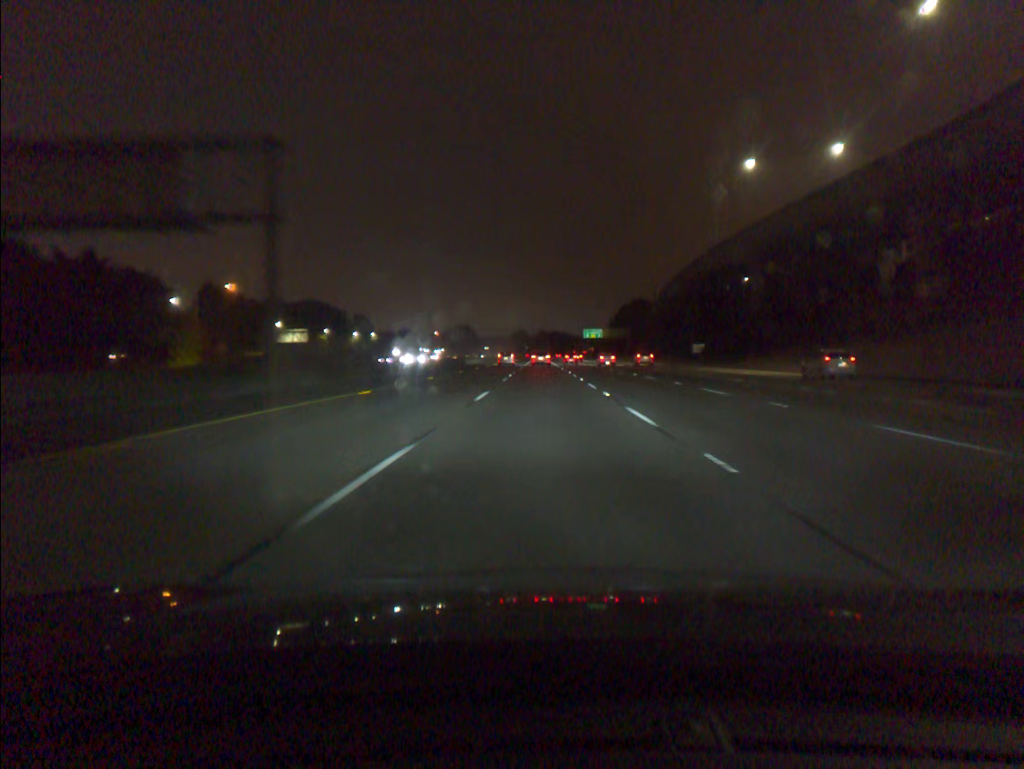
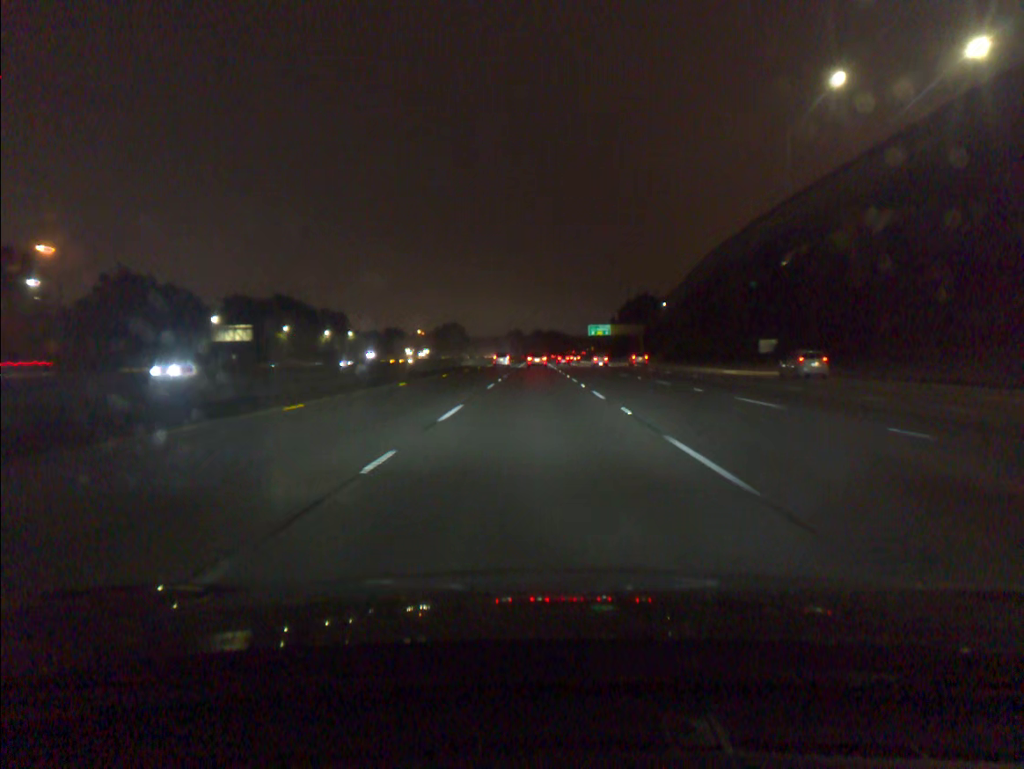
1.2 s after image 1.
(+0.1, +35.3) m; 0°
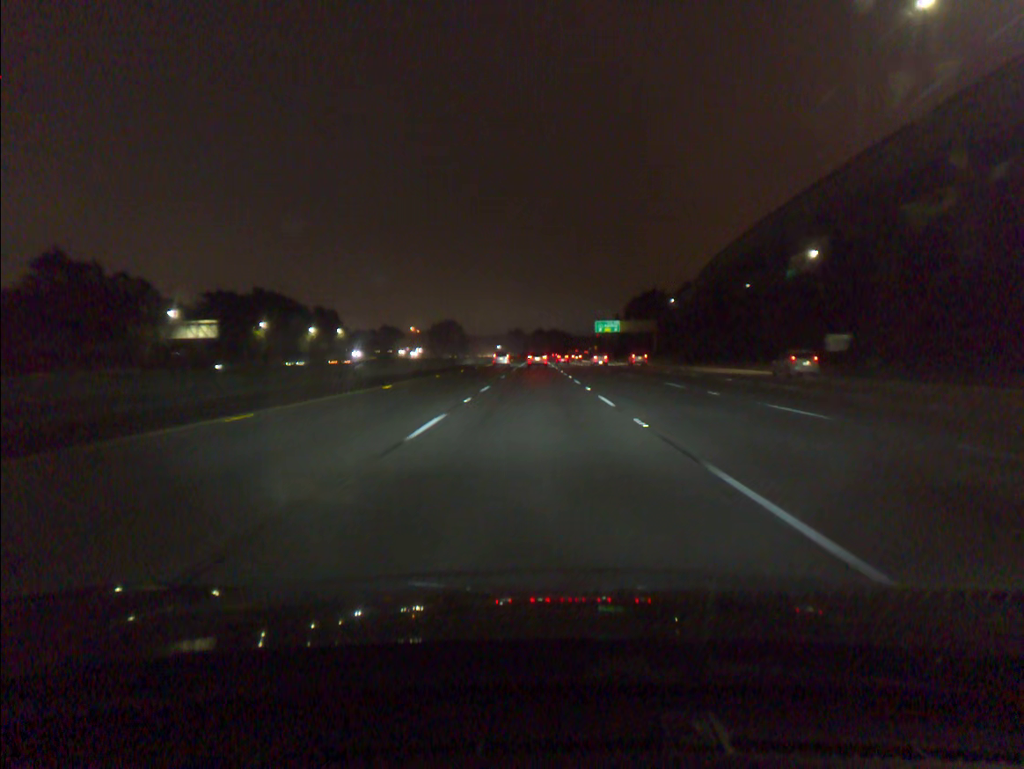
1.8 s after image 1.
(0.0, +17.6) m; 0°
